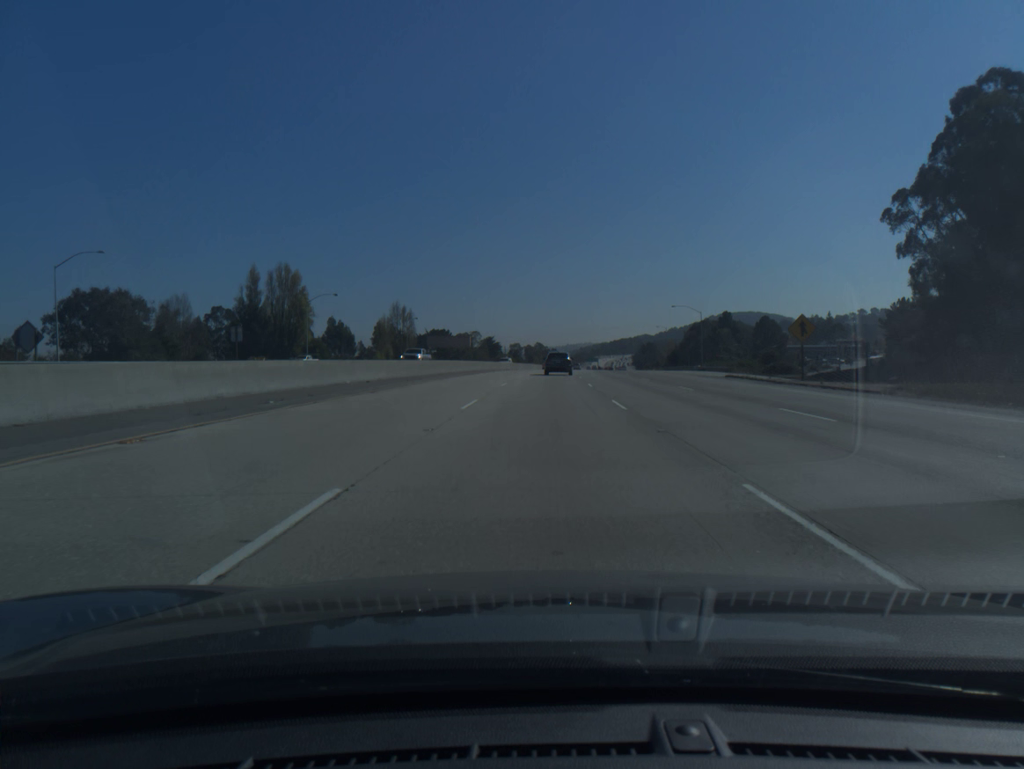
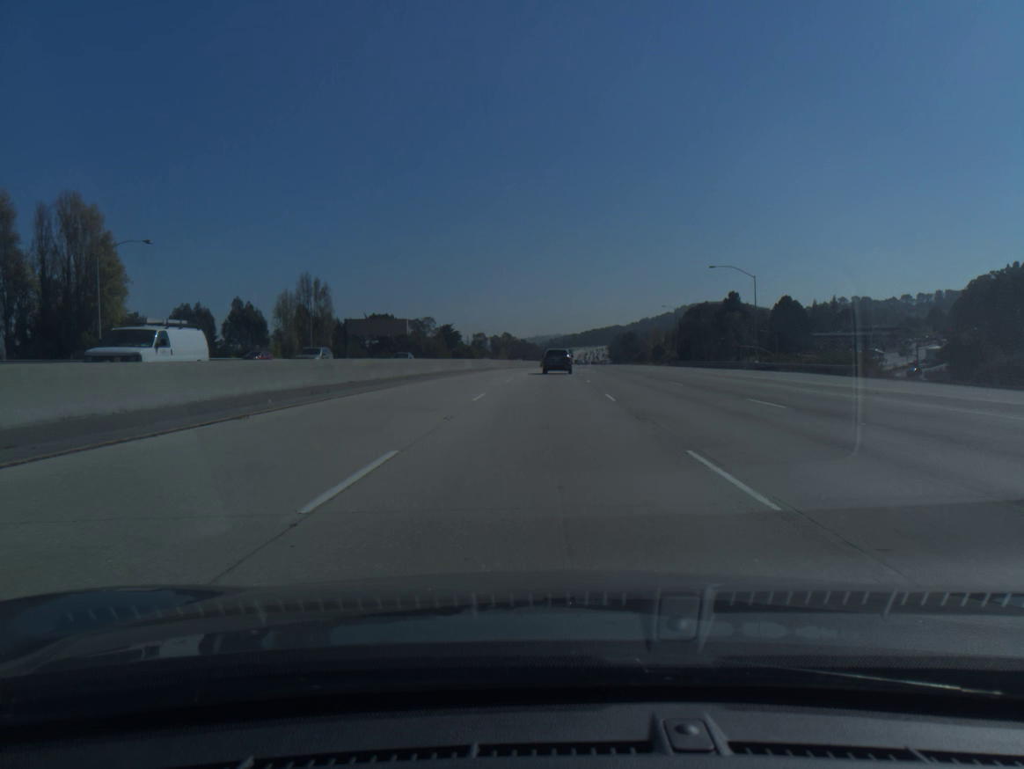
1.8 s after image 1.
(+1.0, +54.4) m; +2°
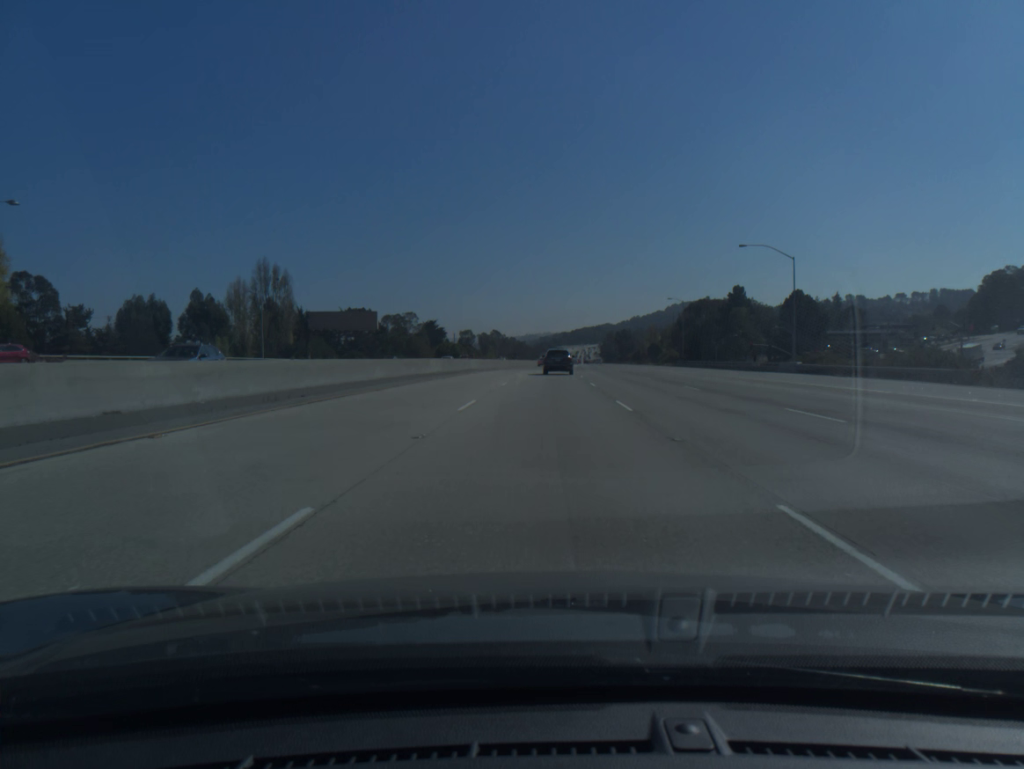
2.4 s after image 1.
(+0.1, +17.9) m; +1°
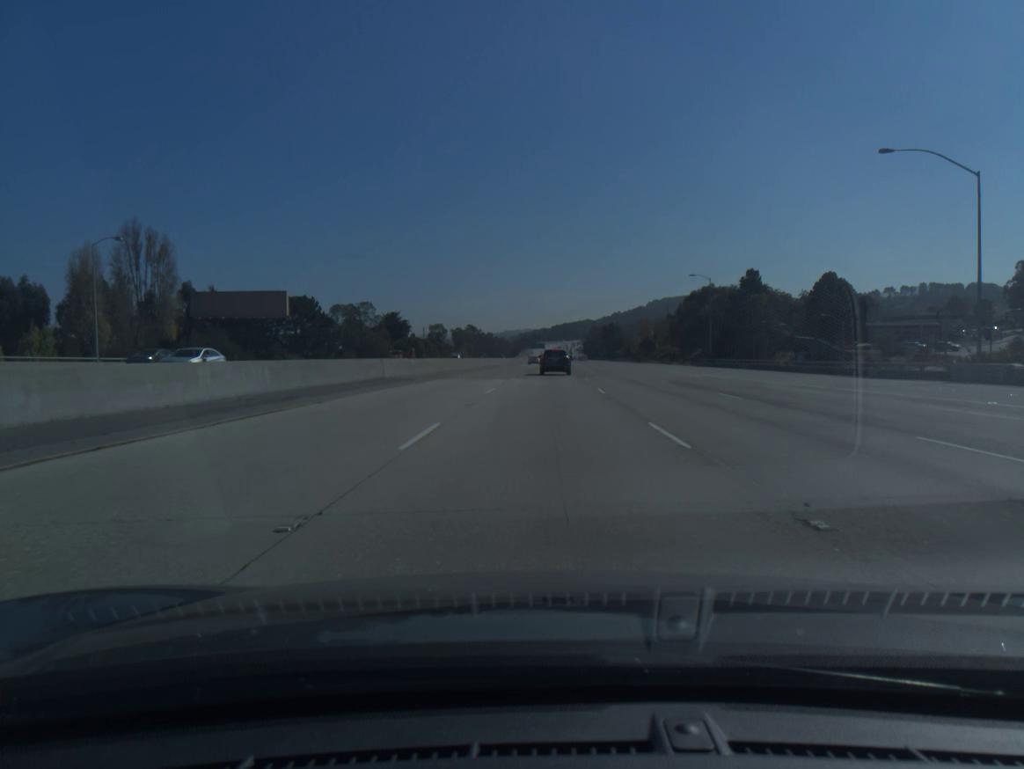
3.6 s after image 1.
(+0.5, +35.3) m; +2°
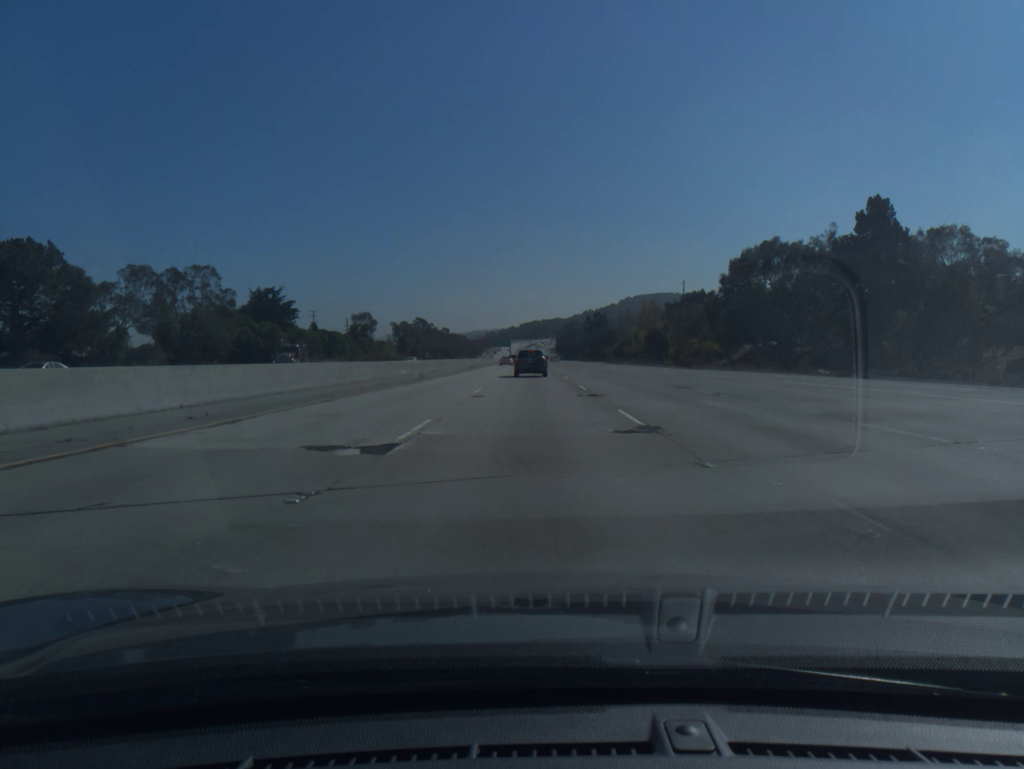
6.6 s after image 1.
(+2.2, +85.9) m; +2°
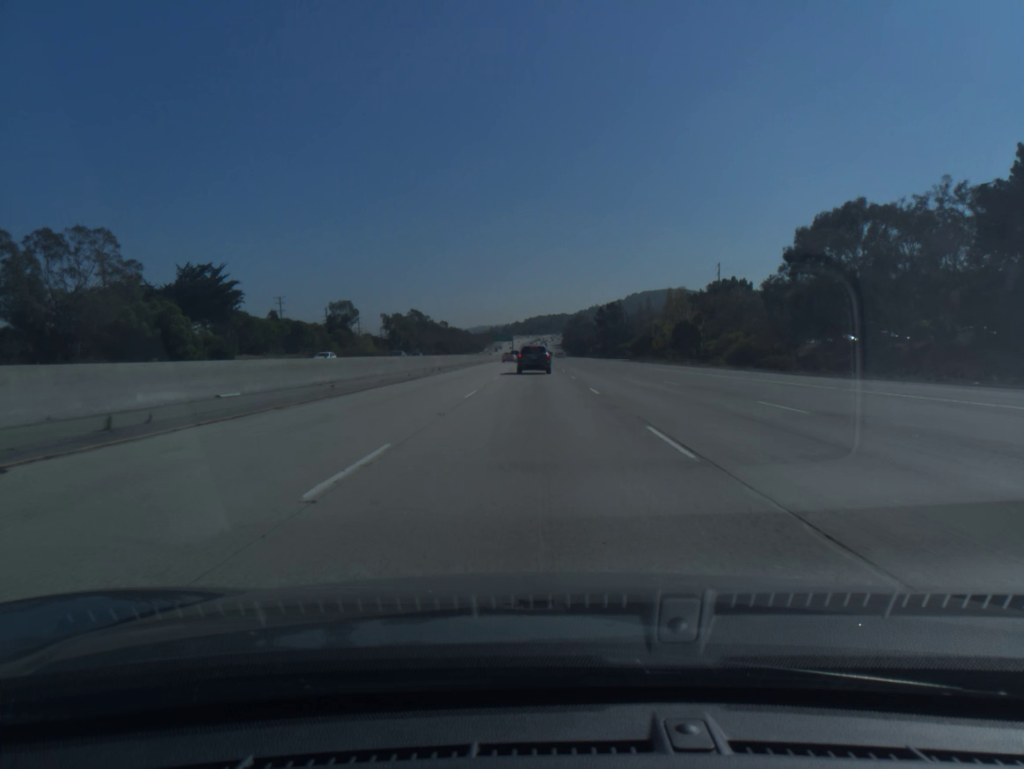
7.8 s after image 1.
(-0.1, +33.4) m; 0°
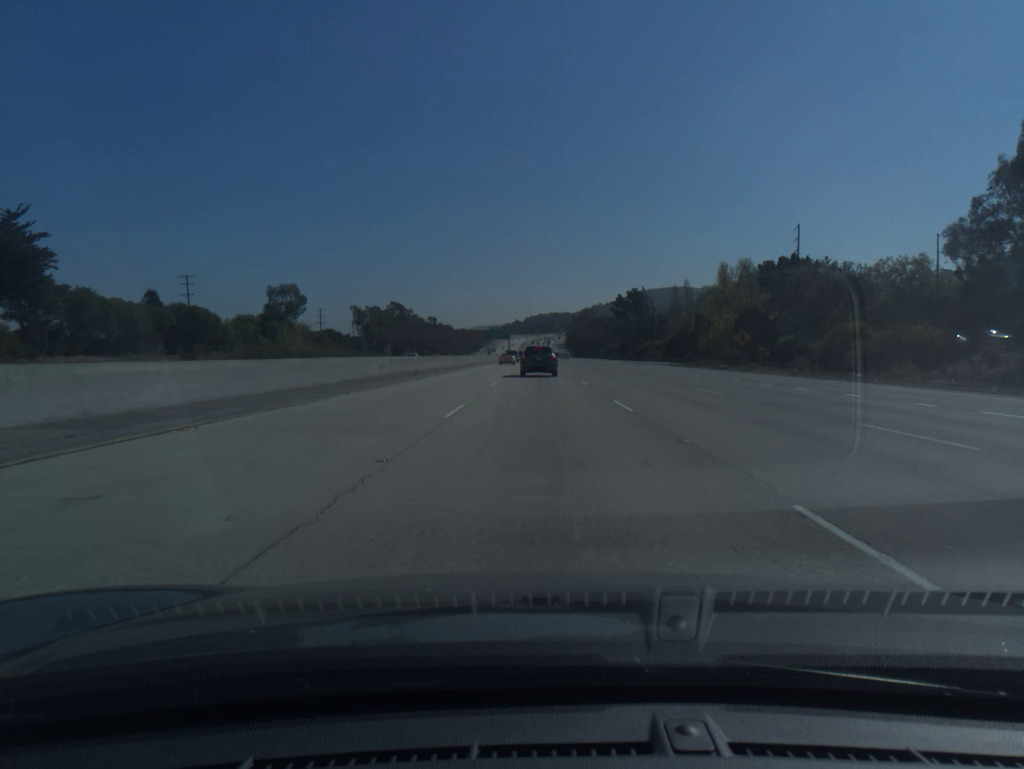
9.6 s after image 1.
(-0.2, +48.9) m; 0°
